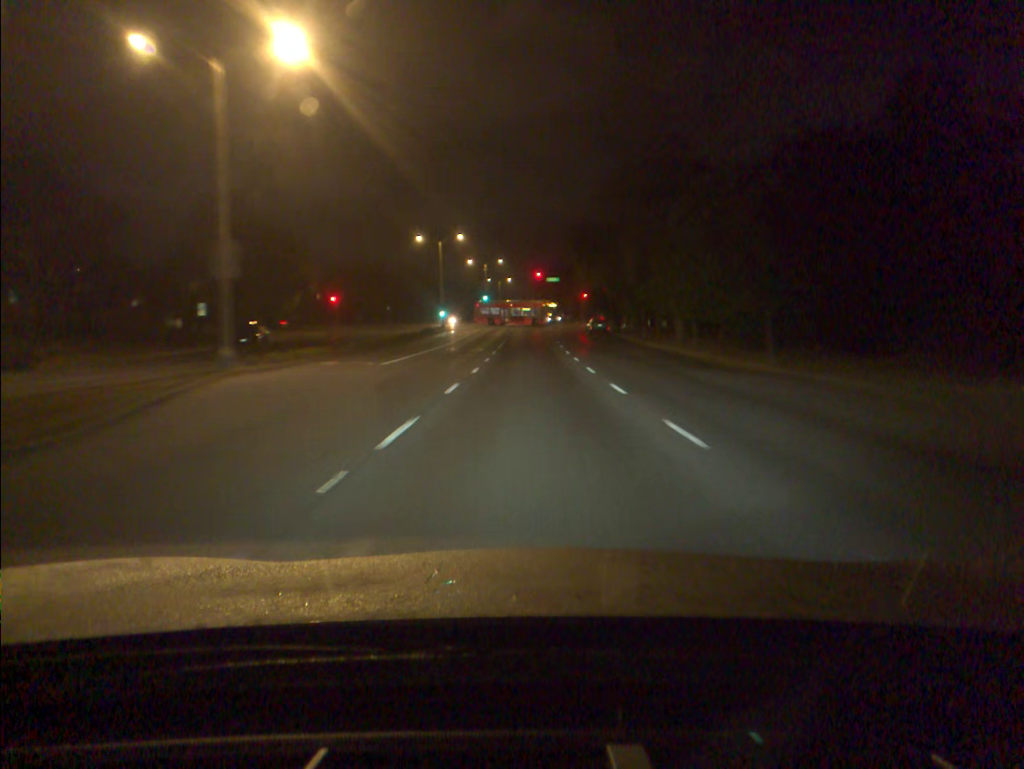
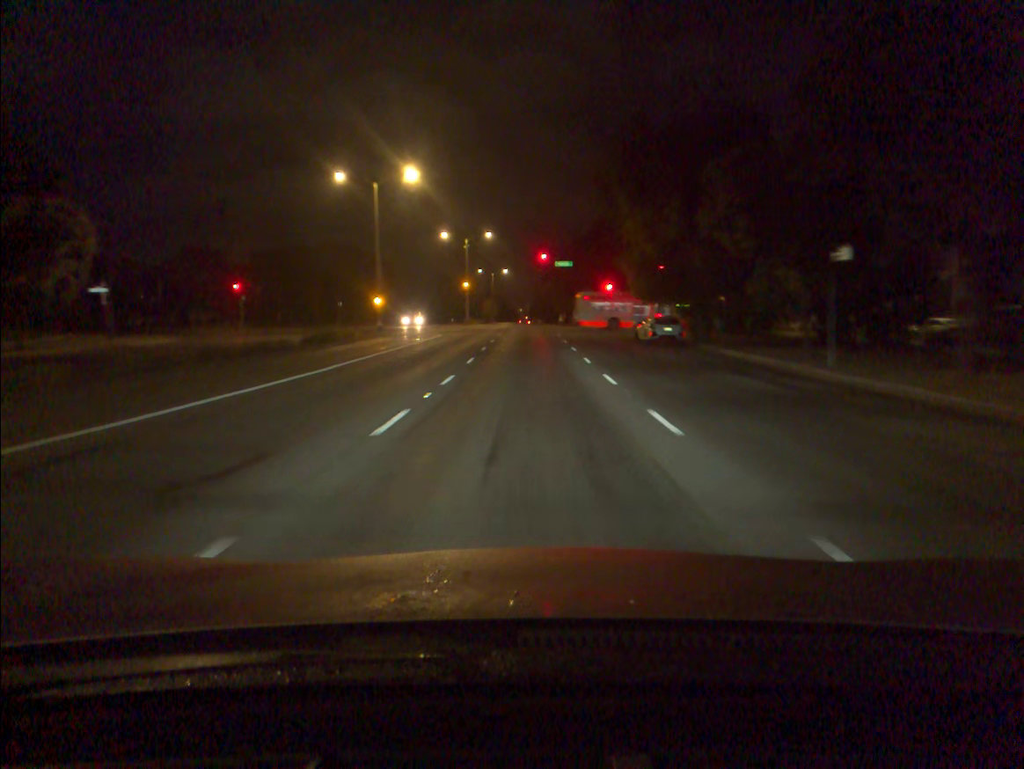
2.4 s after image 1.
(+0.1, +35.9) m; 0°
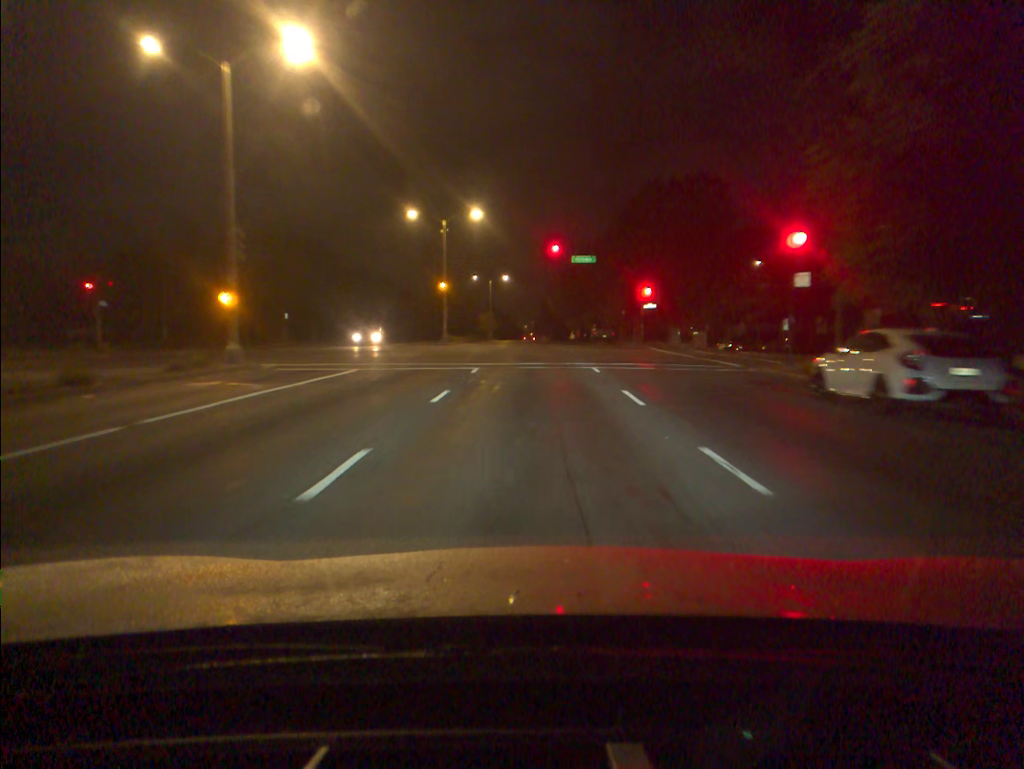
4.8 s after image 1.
(-0.1, +25.2) m; 0°
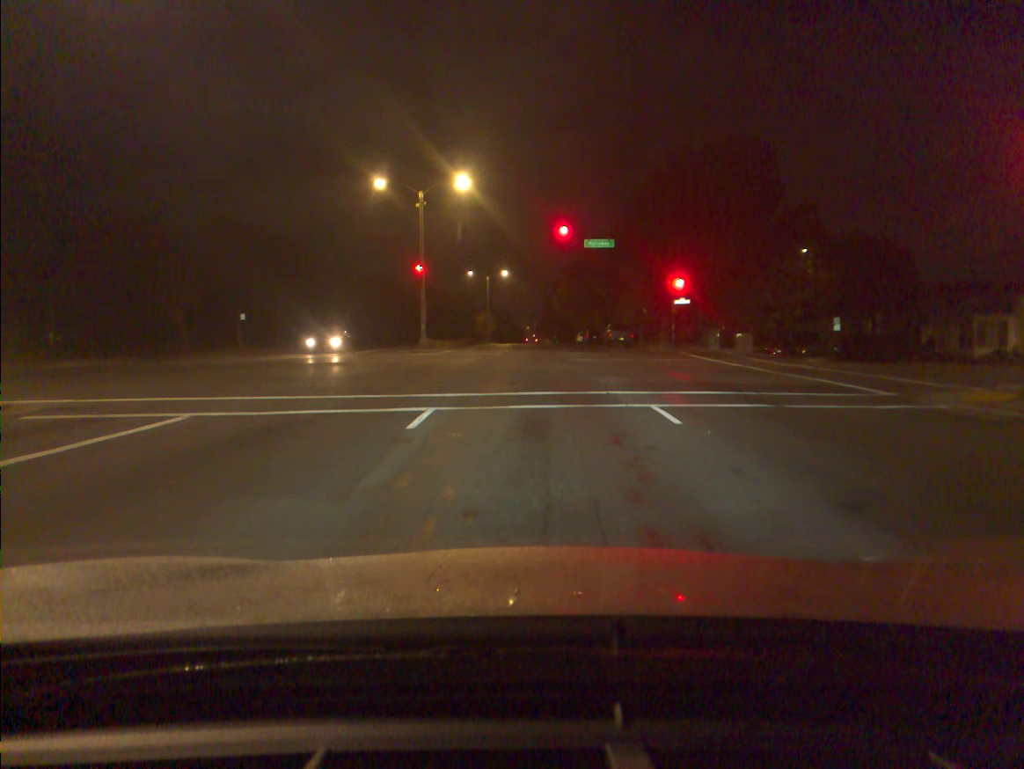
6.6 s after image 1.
(-0.1, +12.2) m; -1°
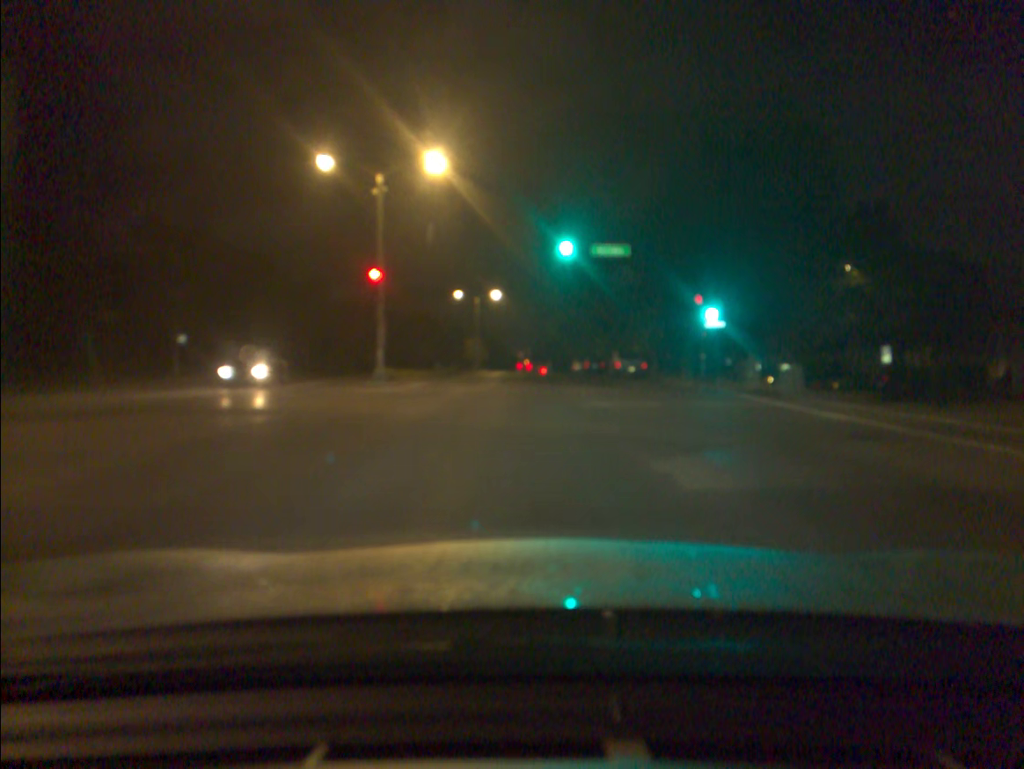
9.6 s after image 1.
(+0.1, +11.3) m; +1°
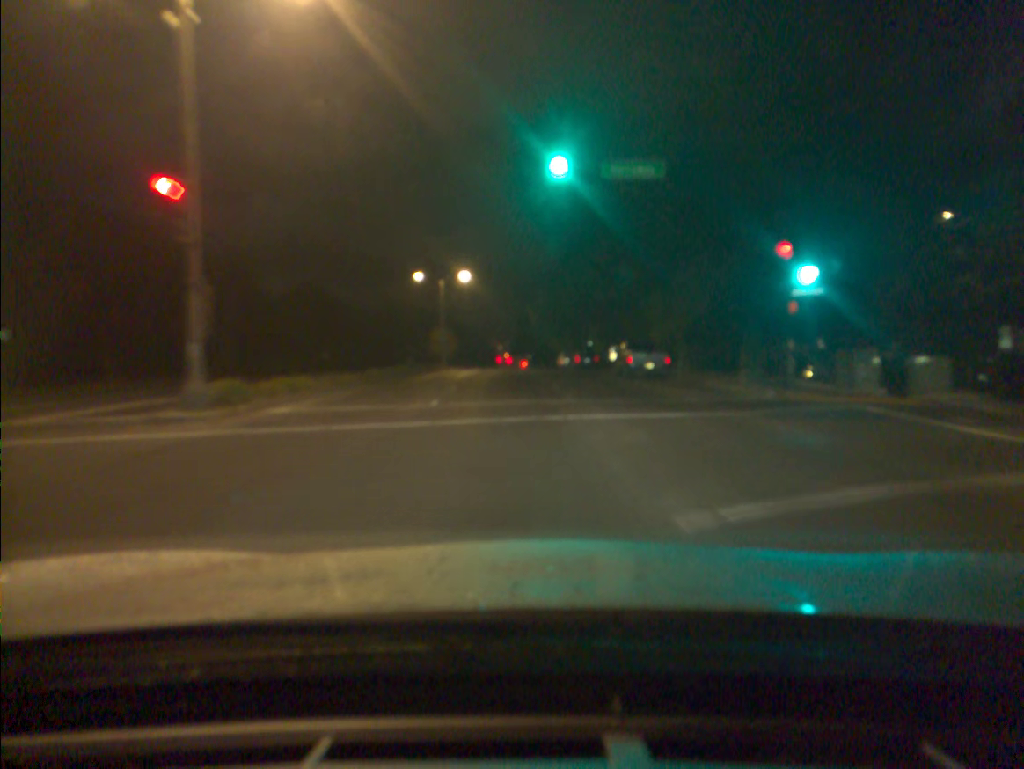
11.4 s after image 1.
(+0.2, +15.3) m; +2°
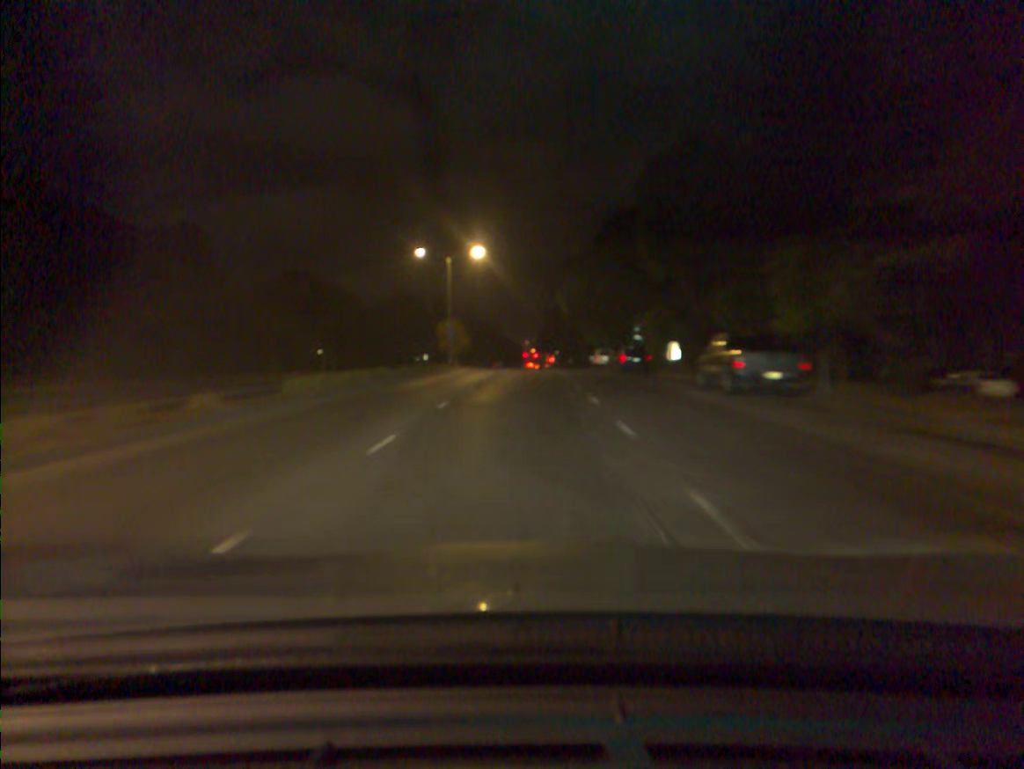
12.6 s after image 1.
(-0.2, +14.8) m; -3°
